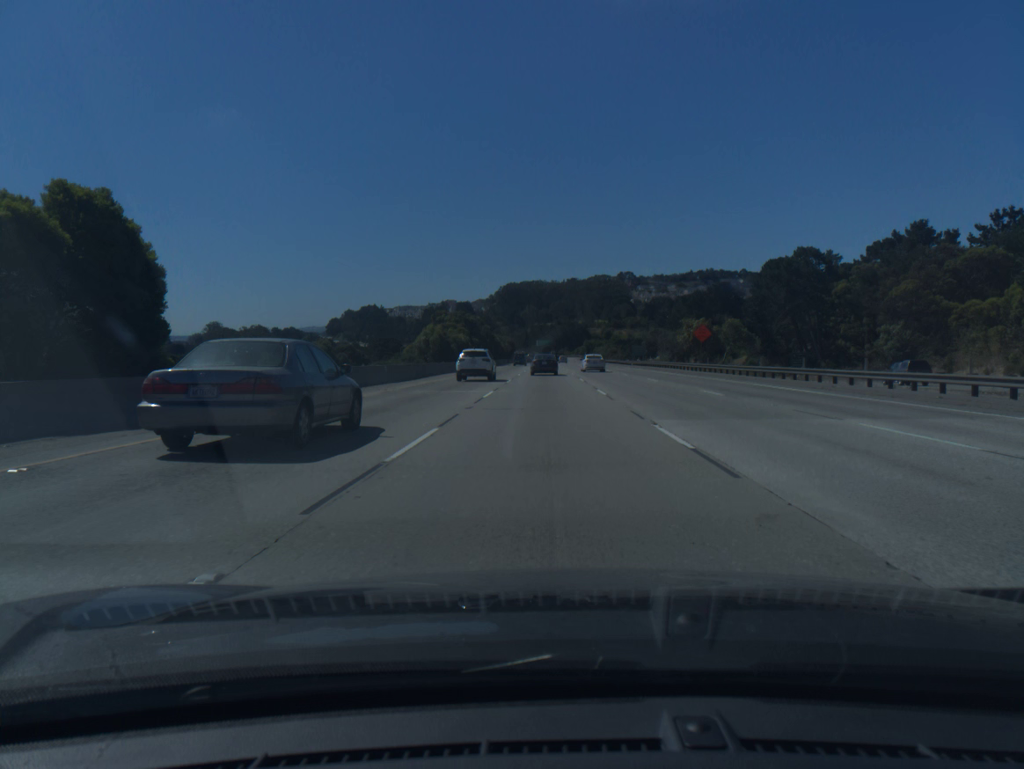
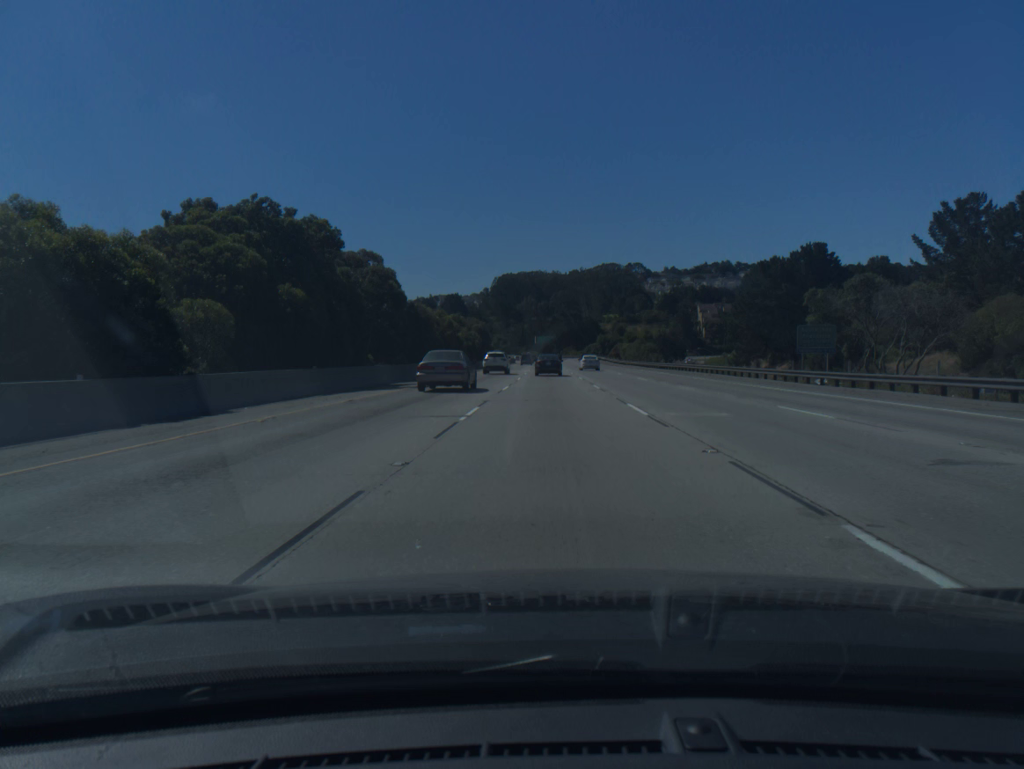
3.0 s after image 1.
(-0.1, +81.7) m; 0°
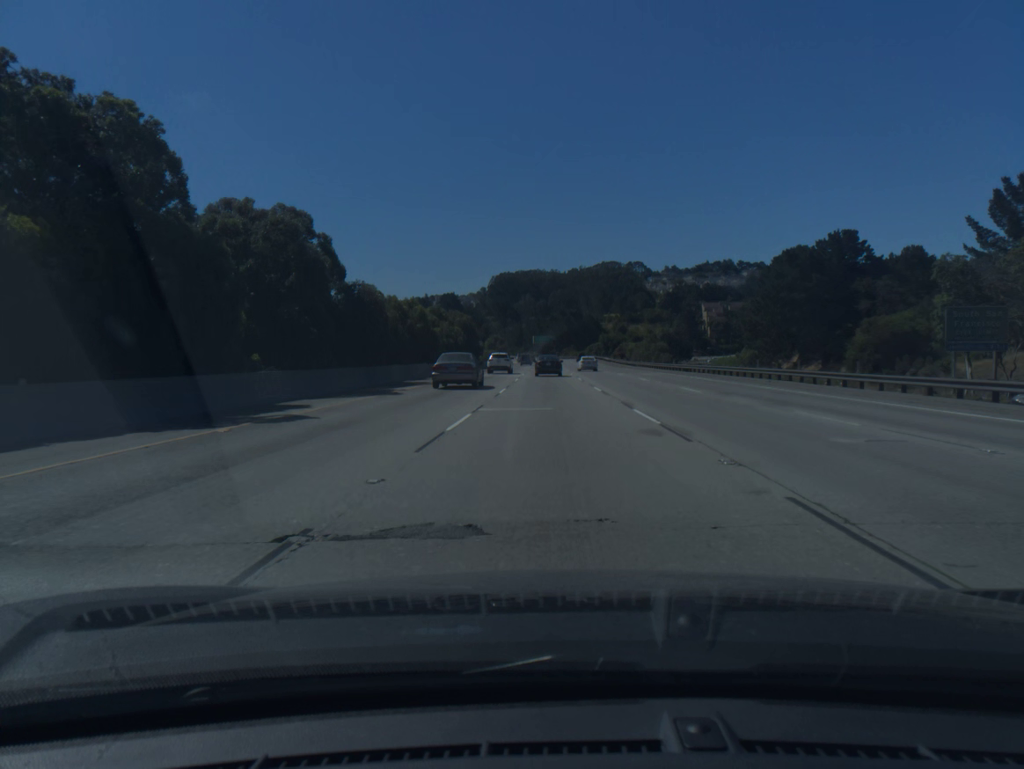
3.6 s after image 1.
(0.0, +16.3) m; 0°
